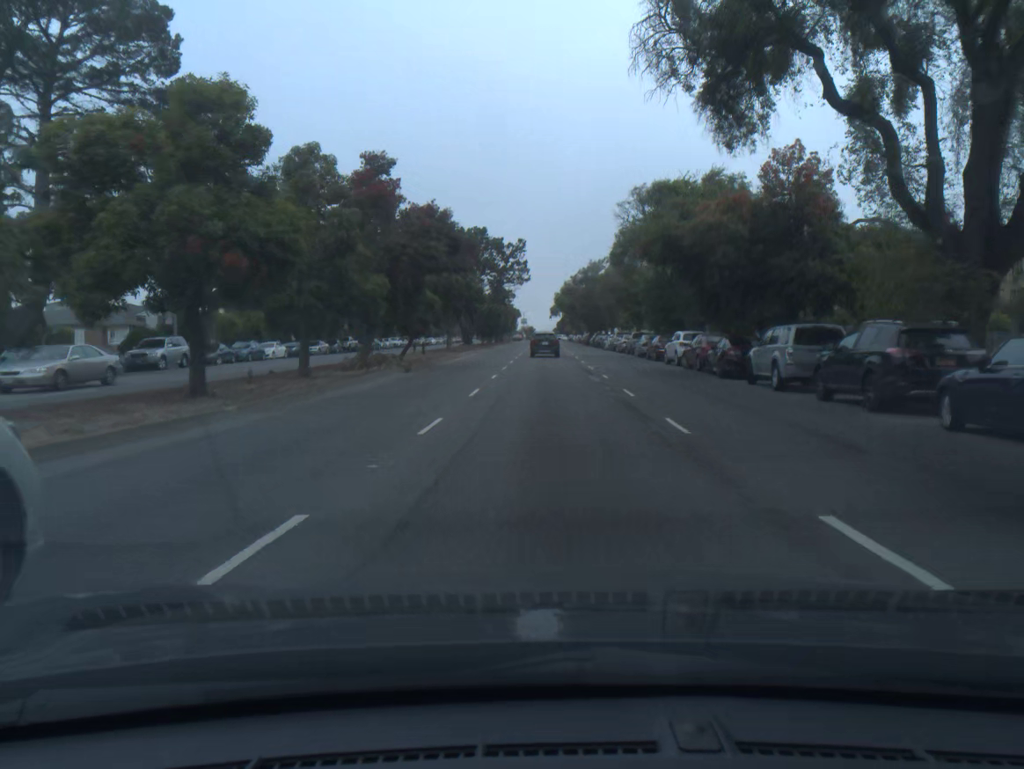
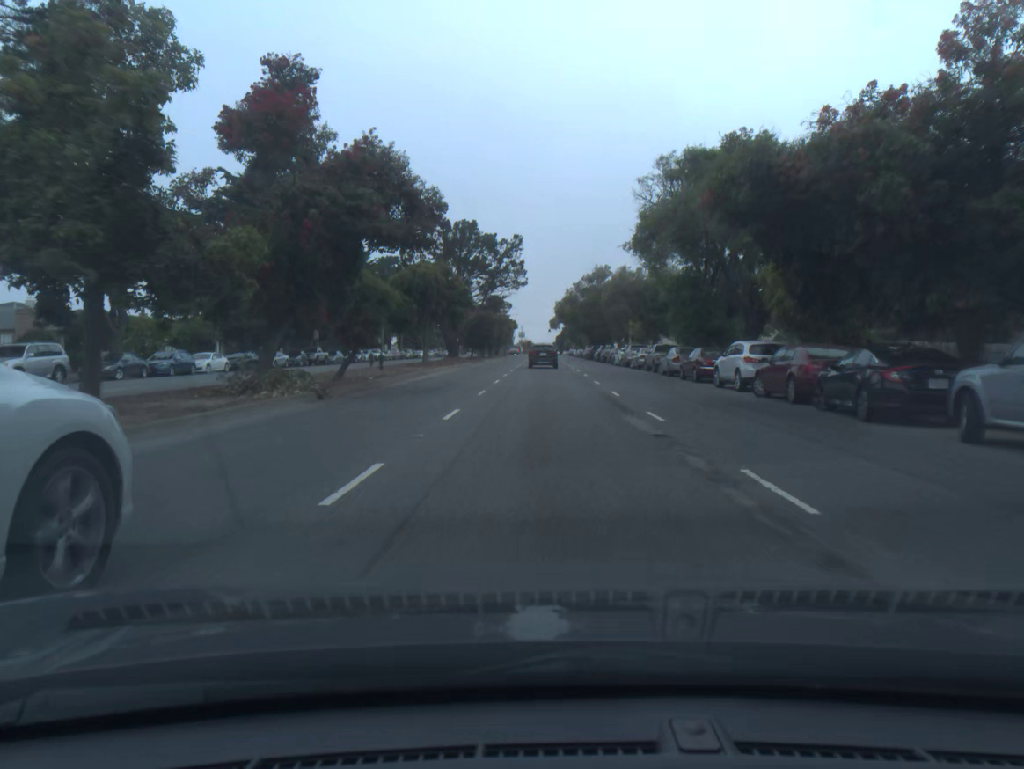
(0.0, +11.8) m; 0°
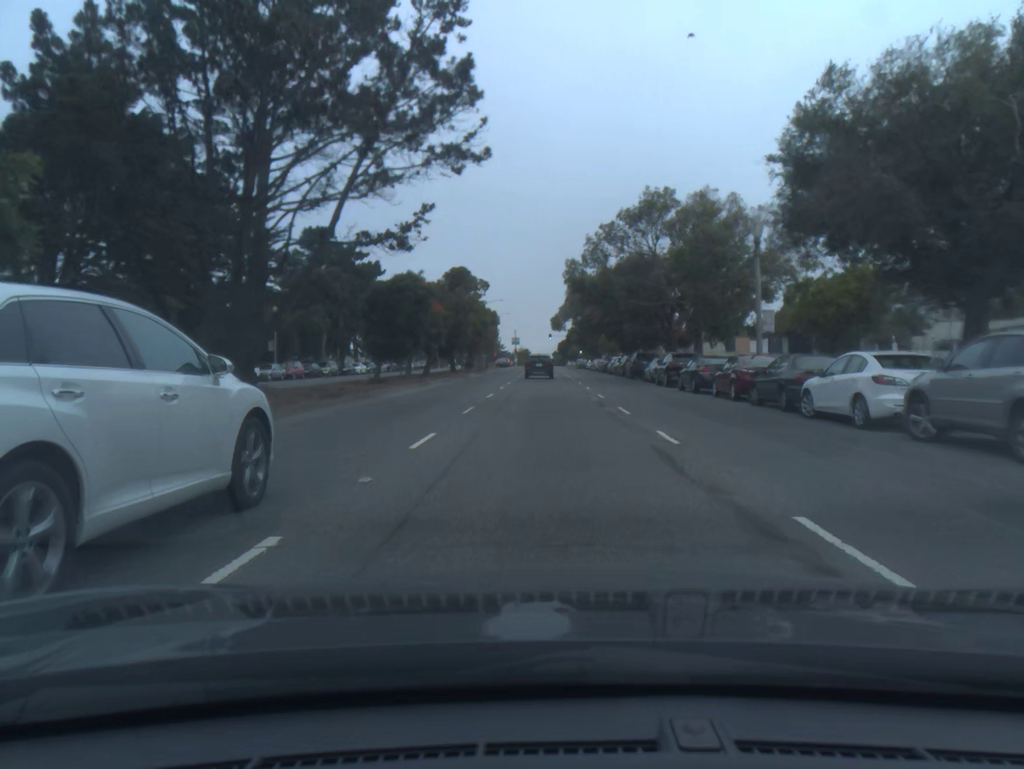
(+0.1, +46.1) m; 0°
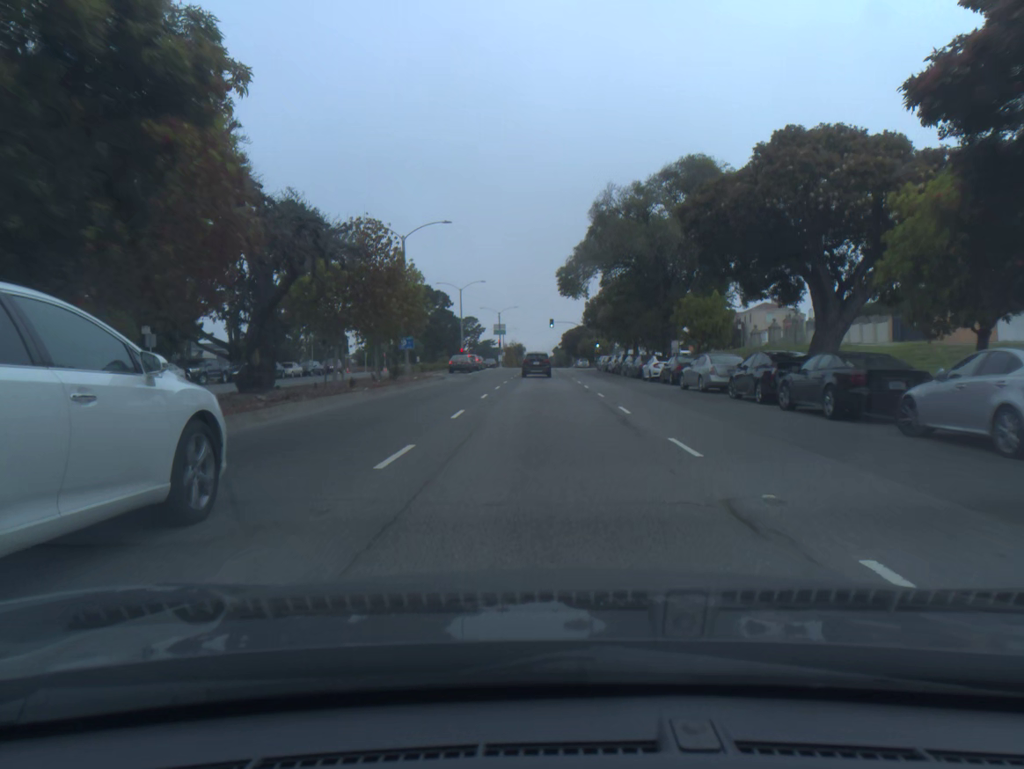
(0.0, +59.3) m; 0°
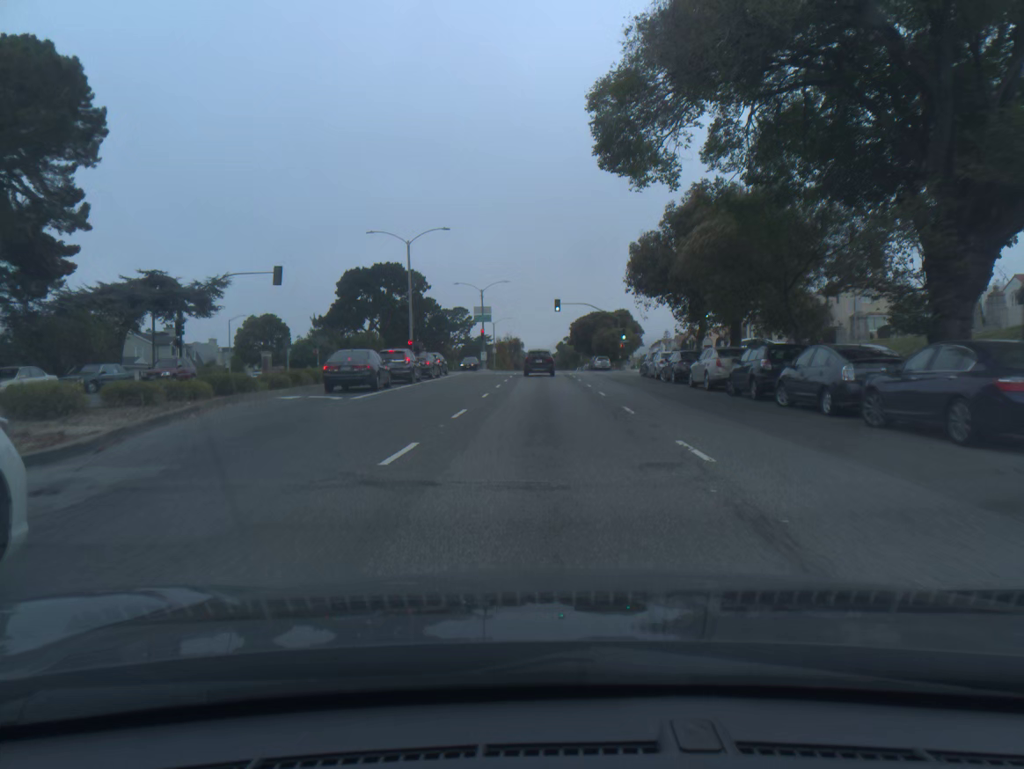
(0.0, +36.0) m; 0°
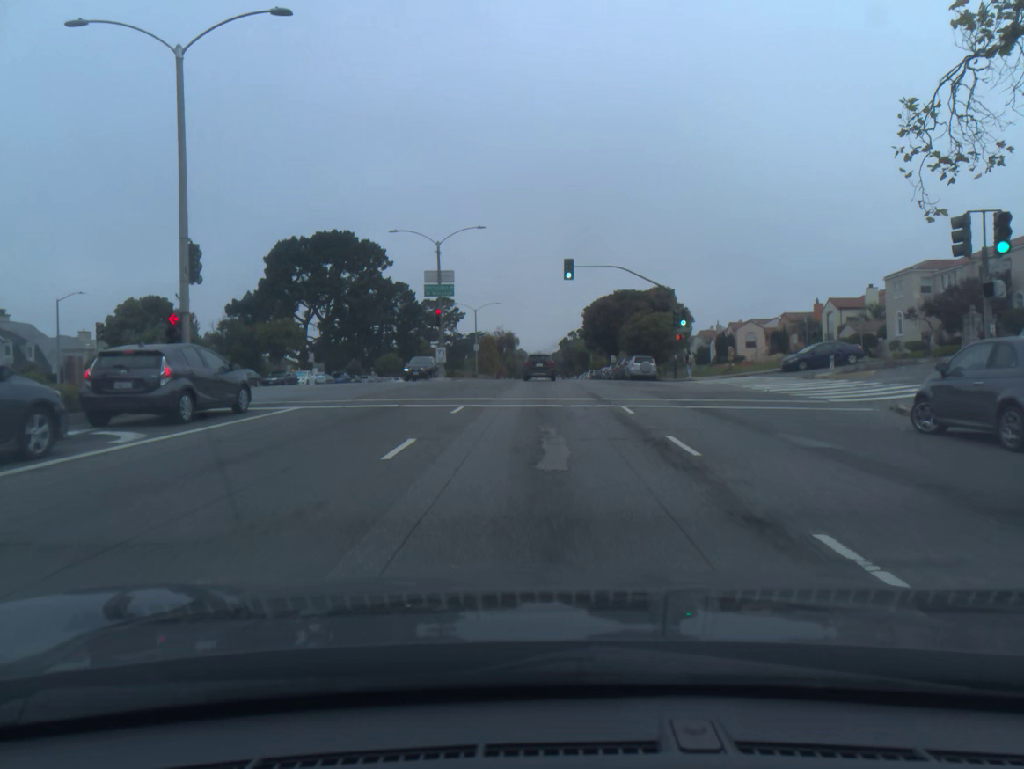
(+0.1, +35.1) m; 0°
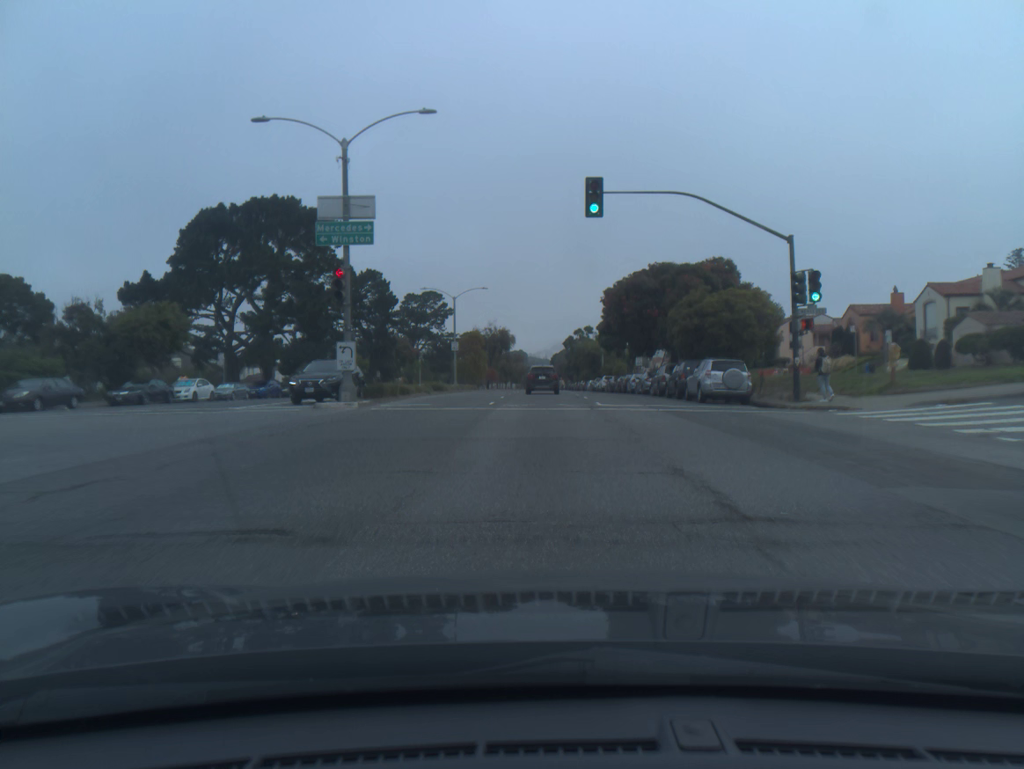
(0.0, +23.0) m; 0°
